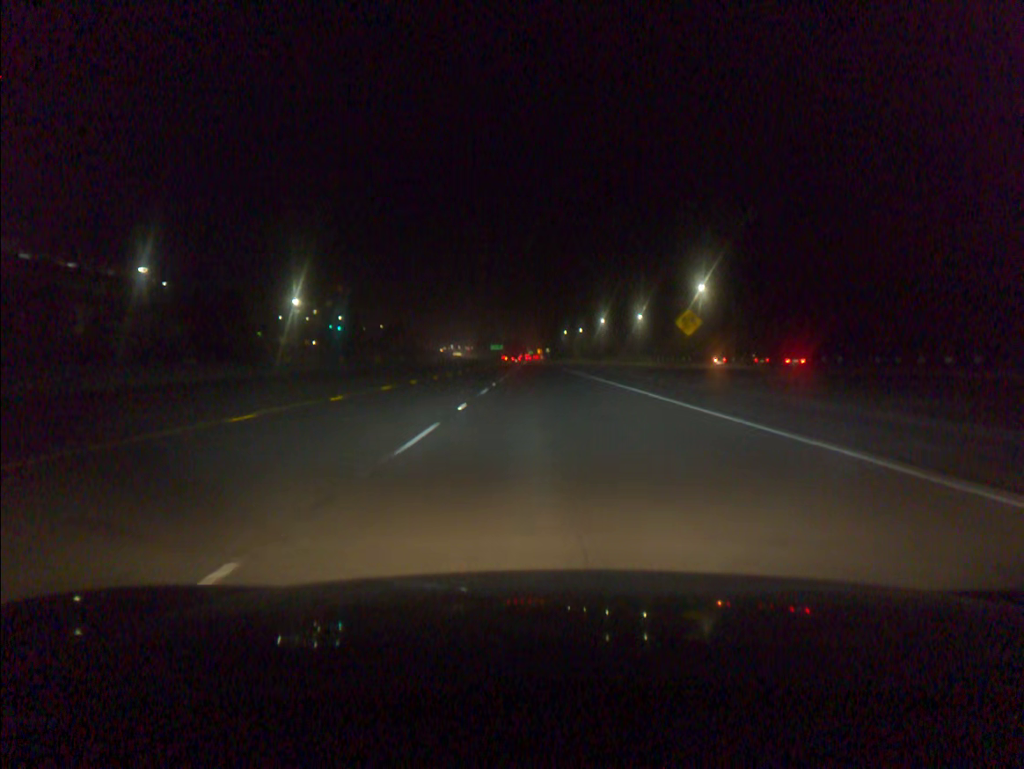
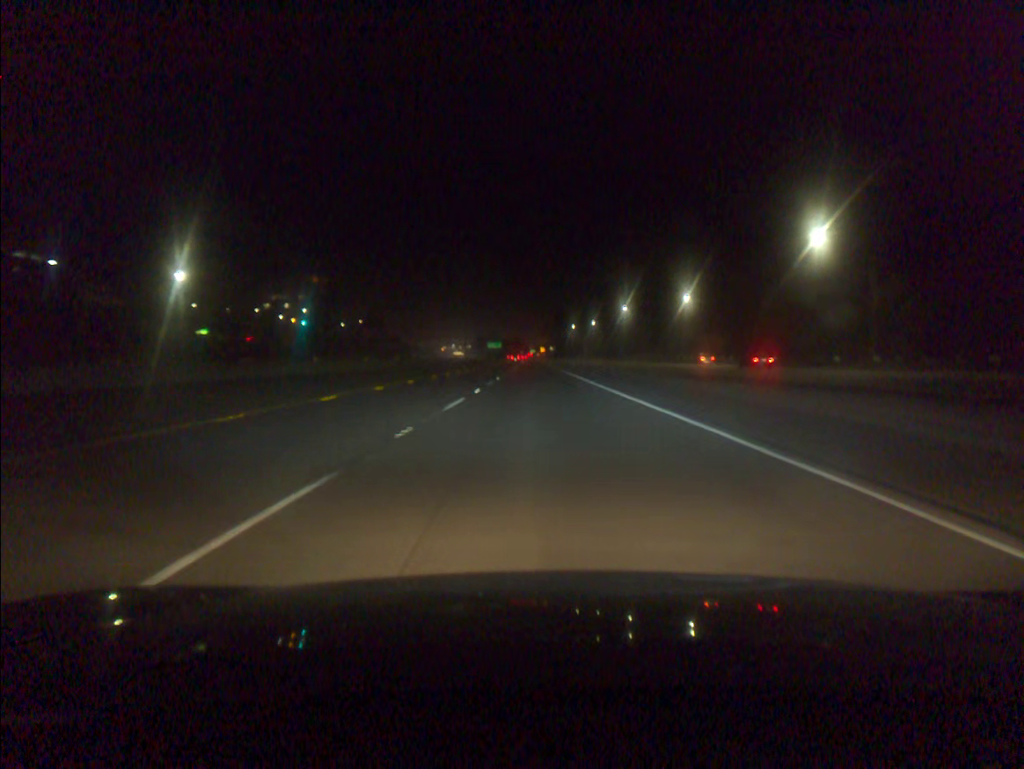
(-0.1, +50.6) m; 0°
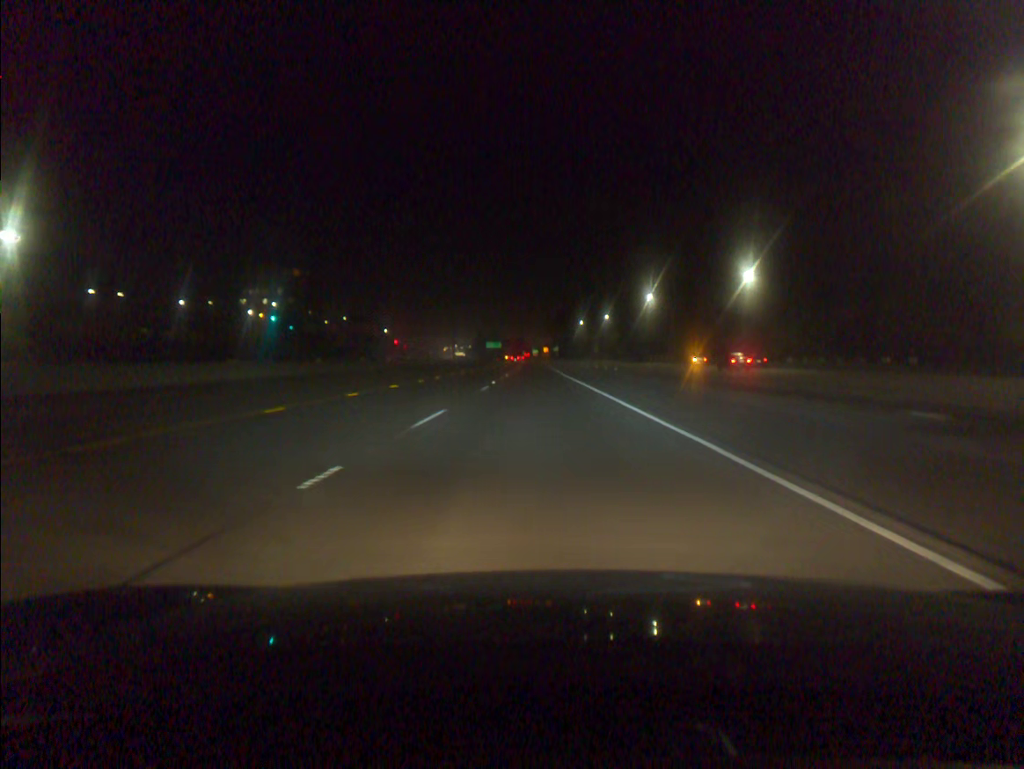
(0.0, +33.7) m; 0°
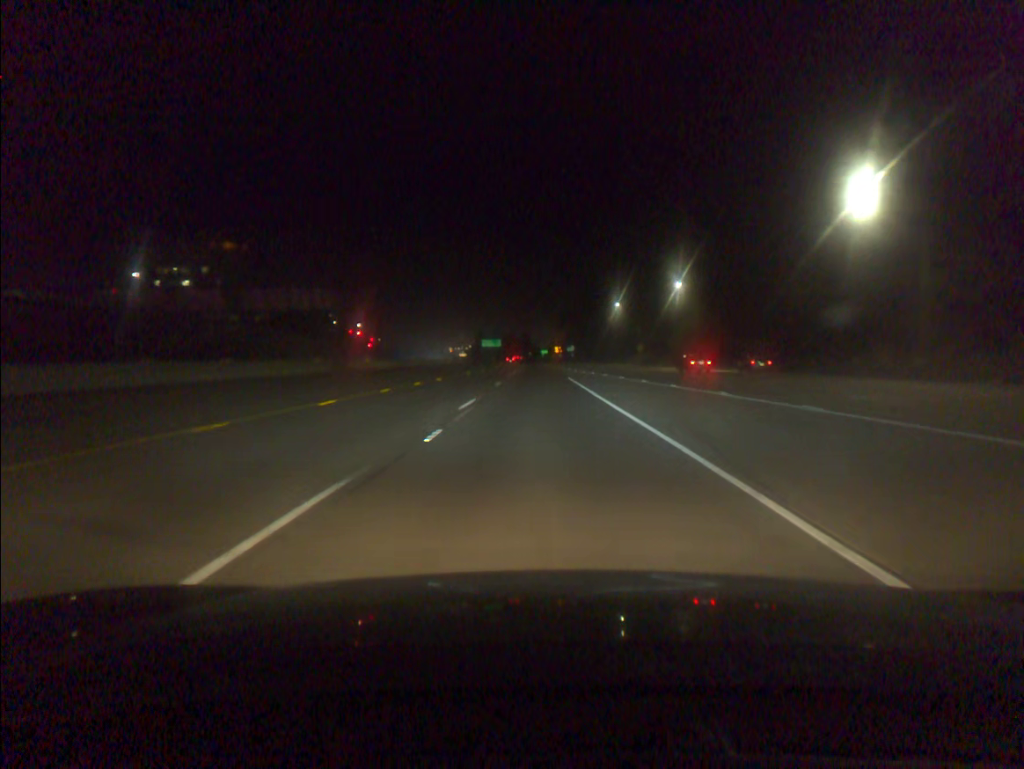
(-0.7, +84.5) m; -1°
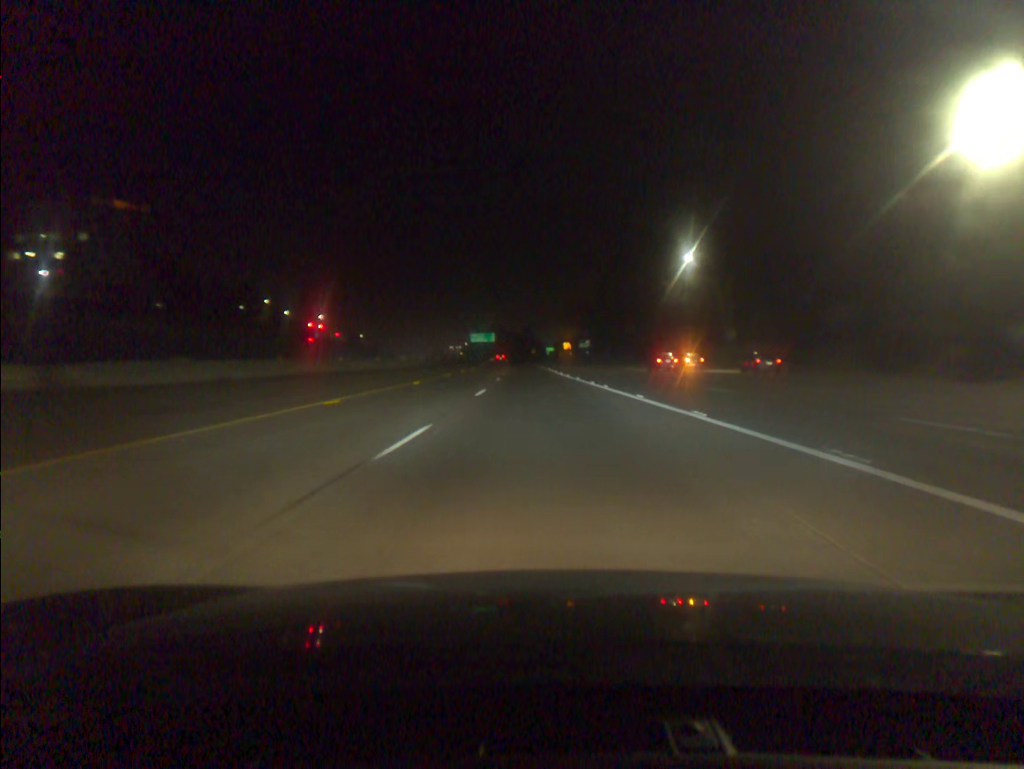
(-0.1, +67.7) m; 0°
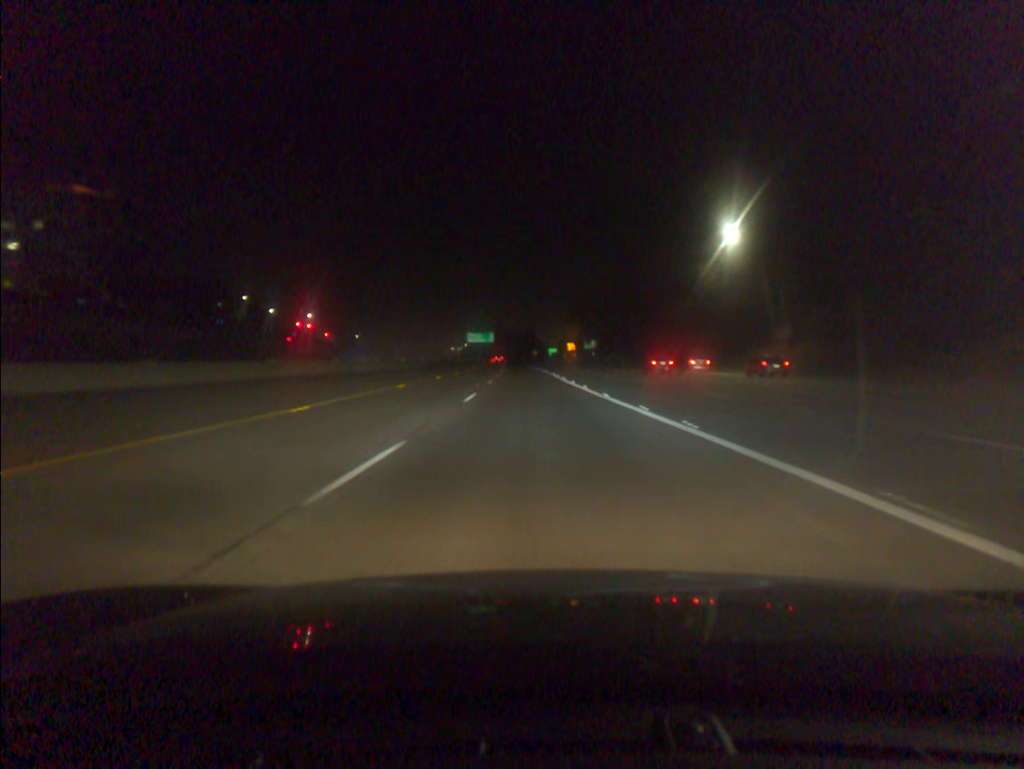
(0.0, +16.9) m; 0°
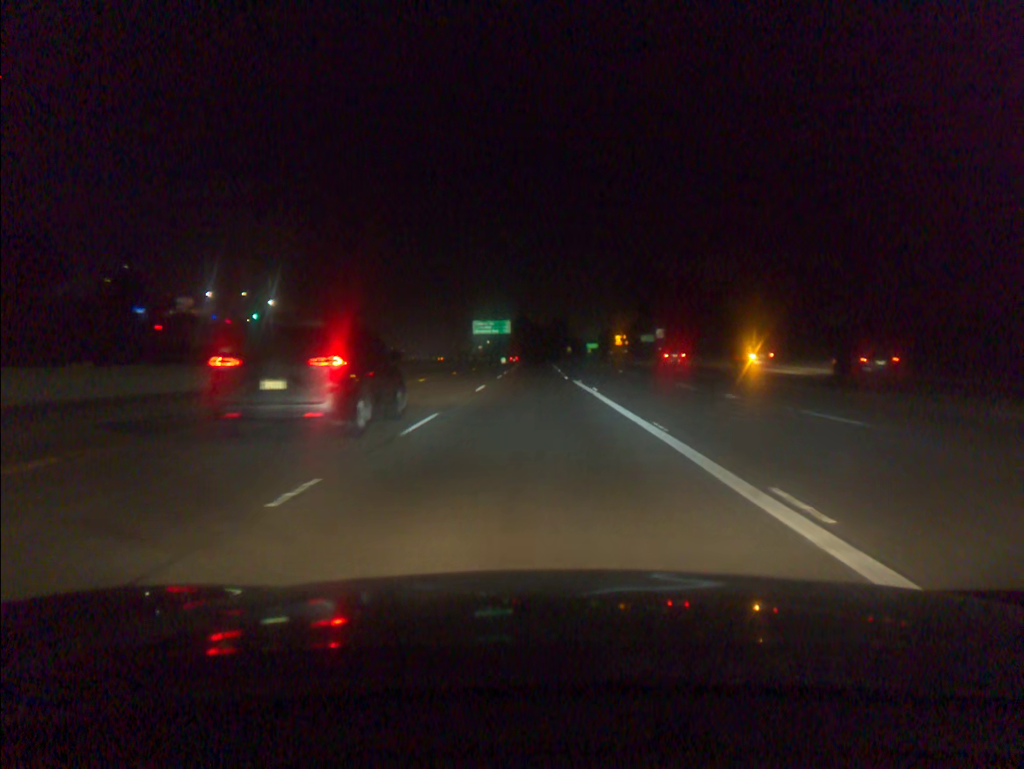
(-1.2, +67.8) m; -2°
